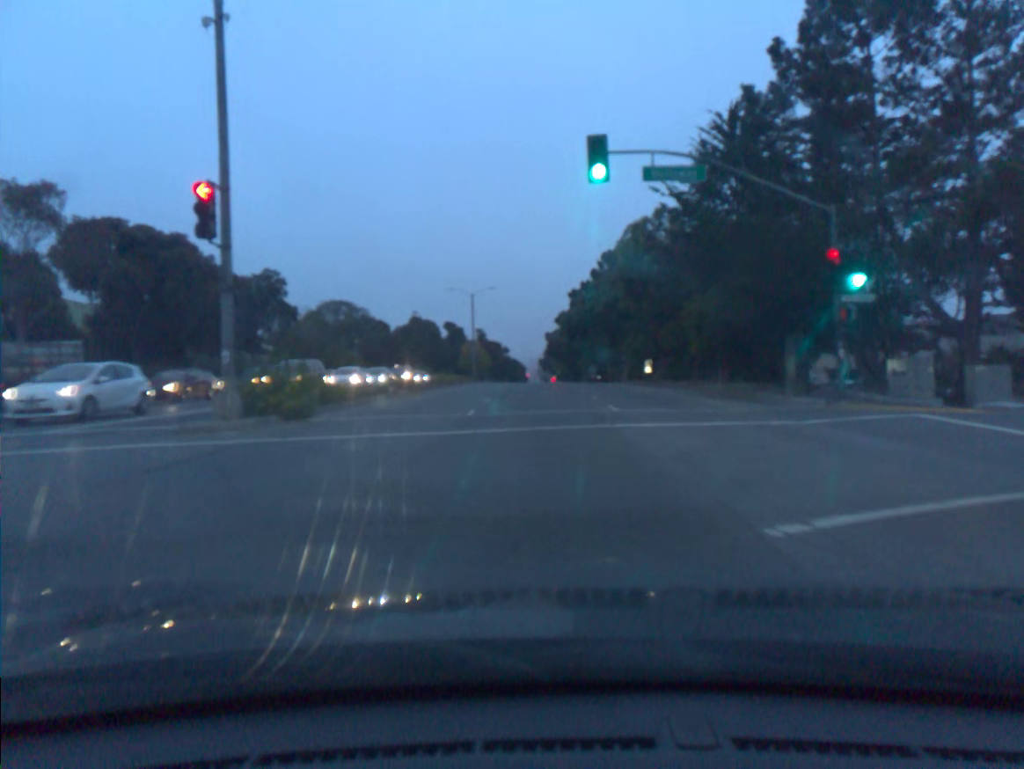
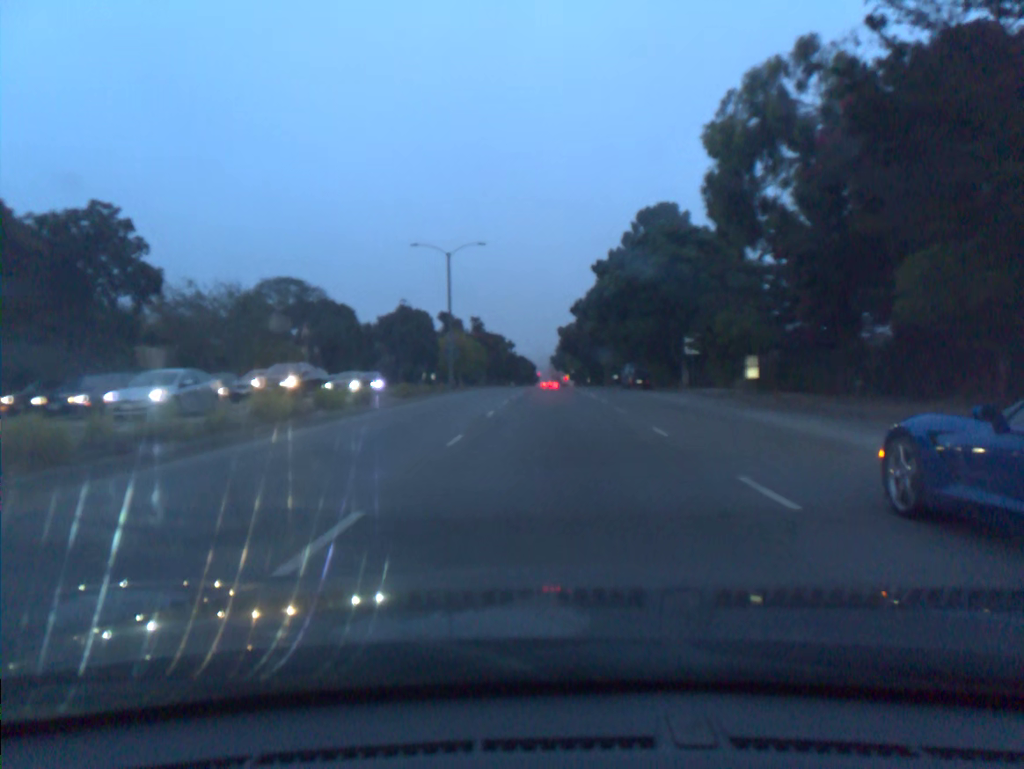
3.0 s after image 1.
(-0.1, +26.5) m; -1°
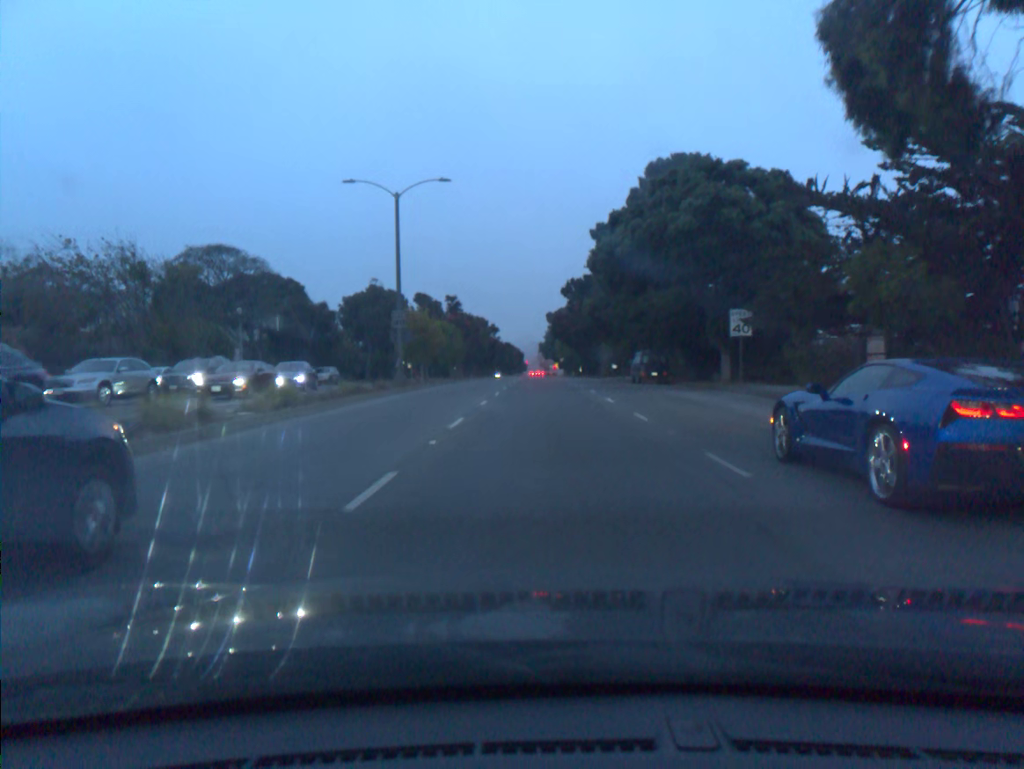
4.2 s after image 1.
(+0.1, +13.2) m; +1°
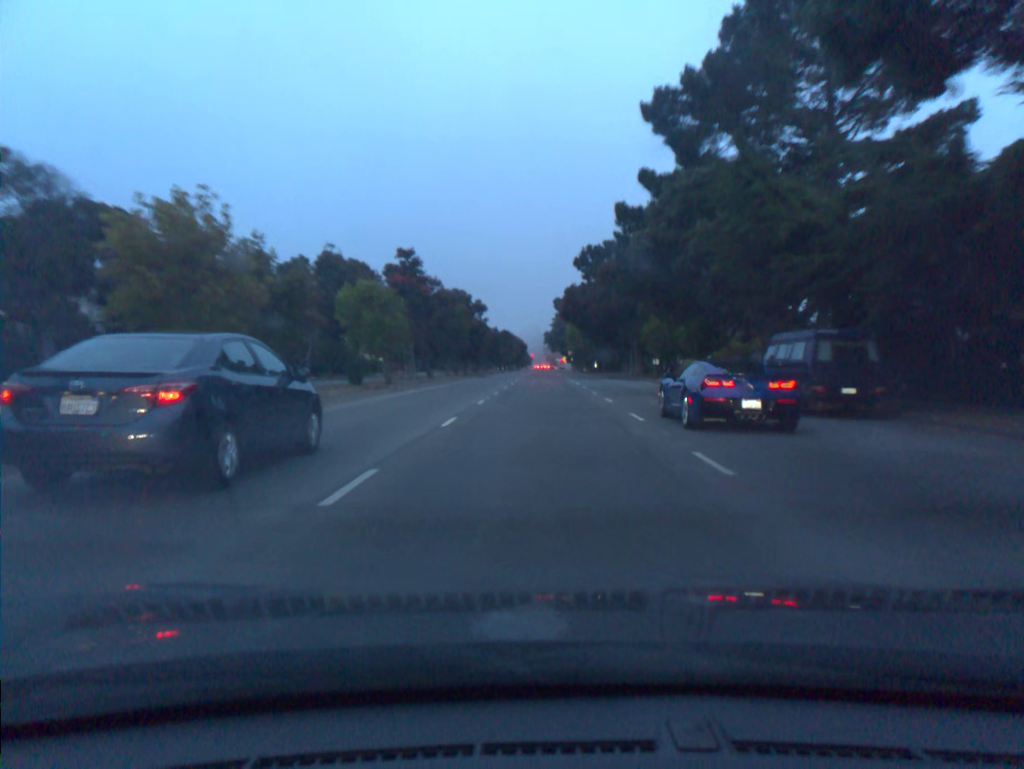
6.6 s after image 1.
(0.0, +29.2) m; -1°
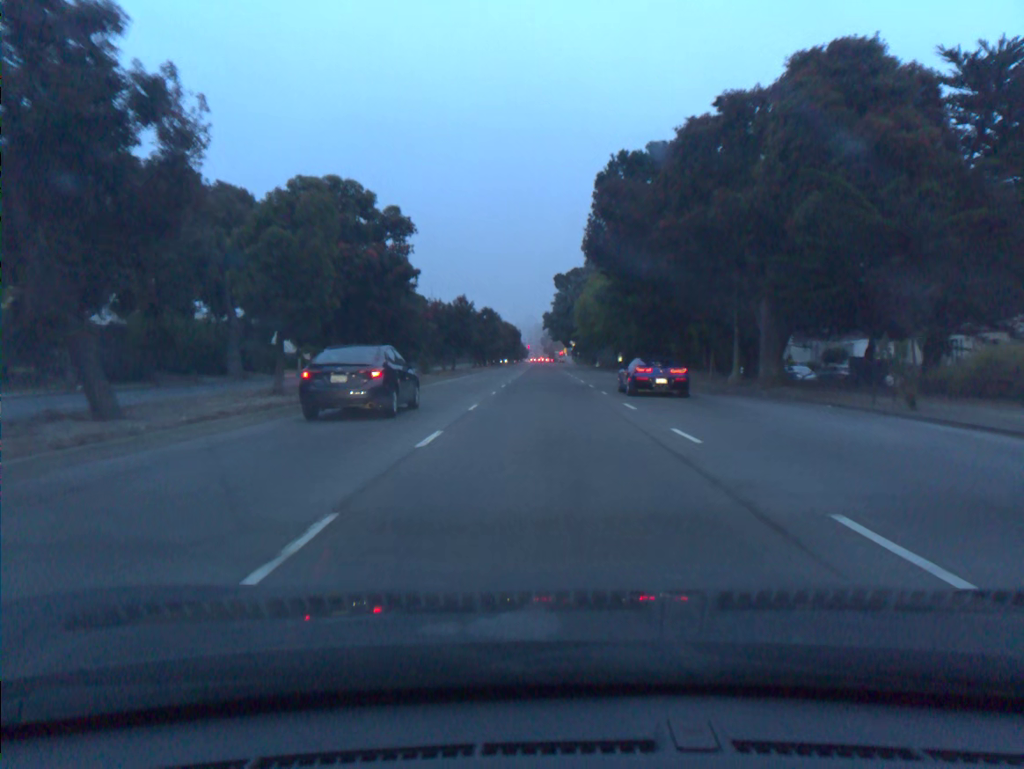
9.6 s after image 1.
(0.0, +39.8) m; 0°
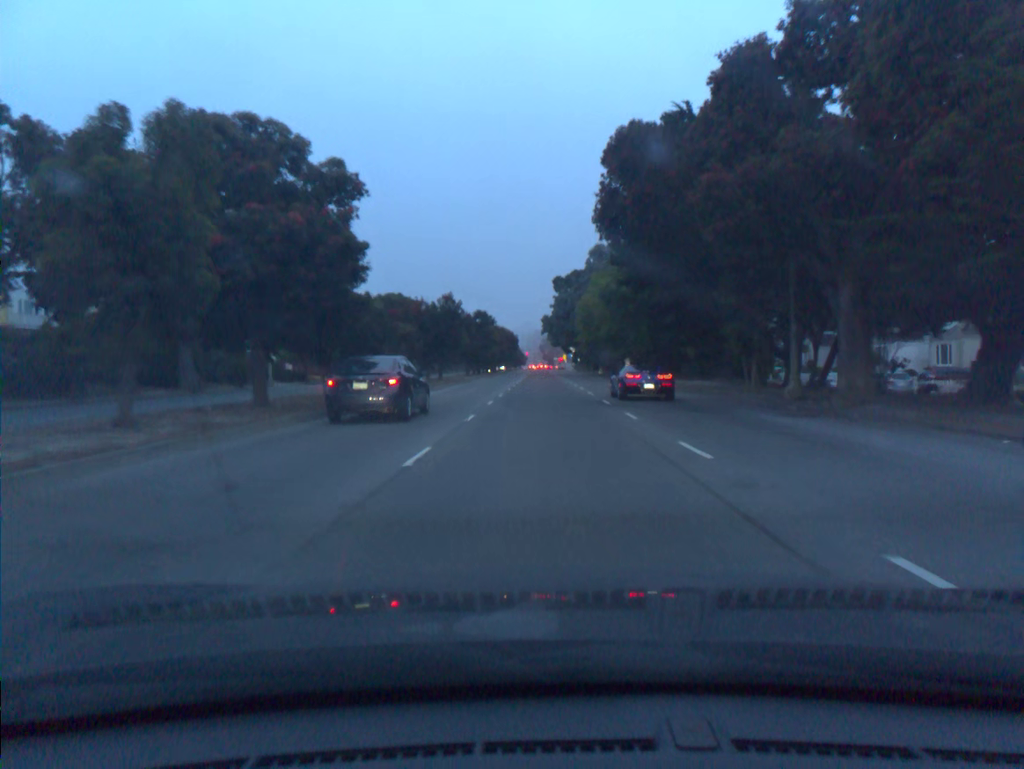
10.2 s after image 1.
(0.0, +8.1) m; 0°
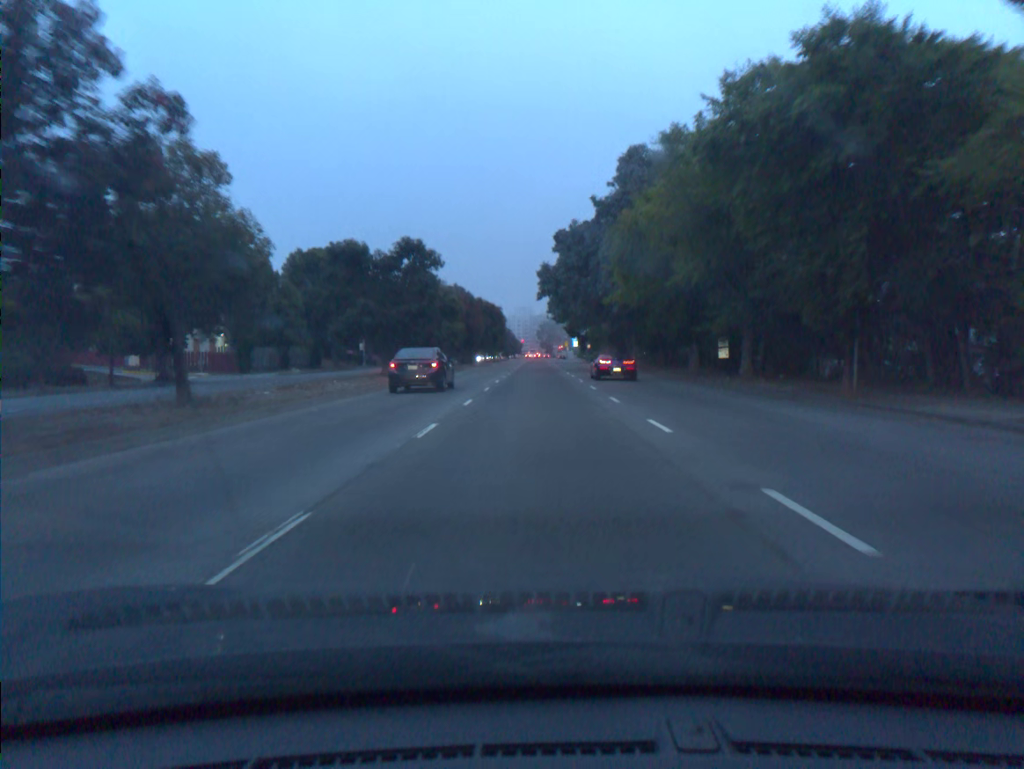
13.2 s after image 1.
(0.0, +41.5) m; 0°
